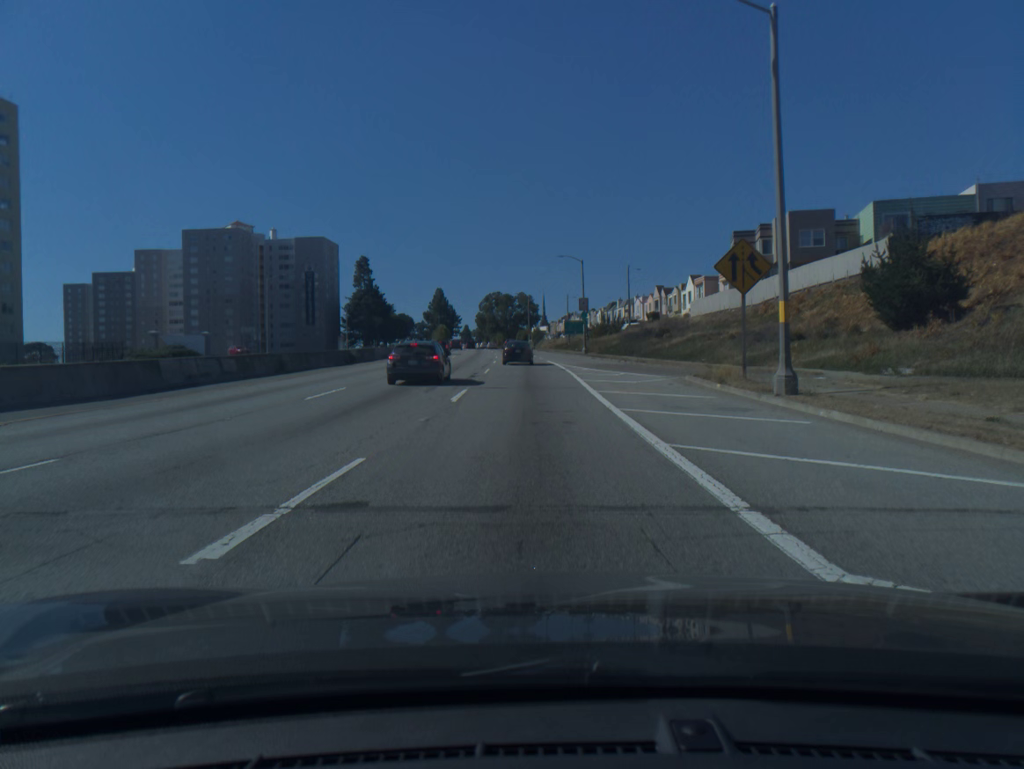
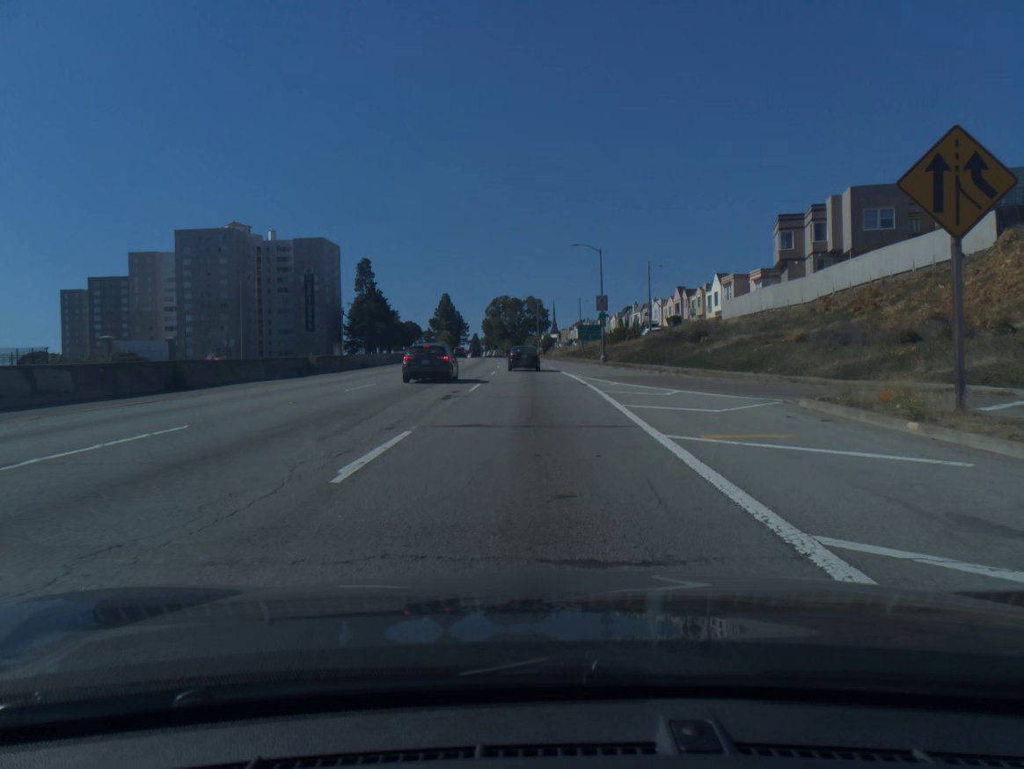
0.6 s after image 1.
(-0.1, +11.3) m; -1°
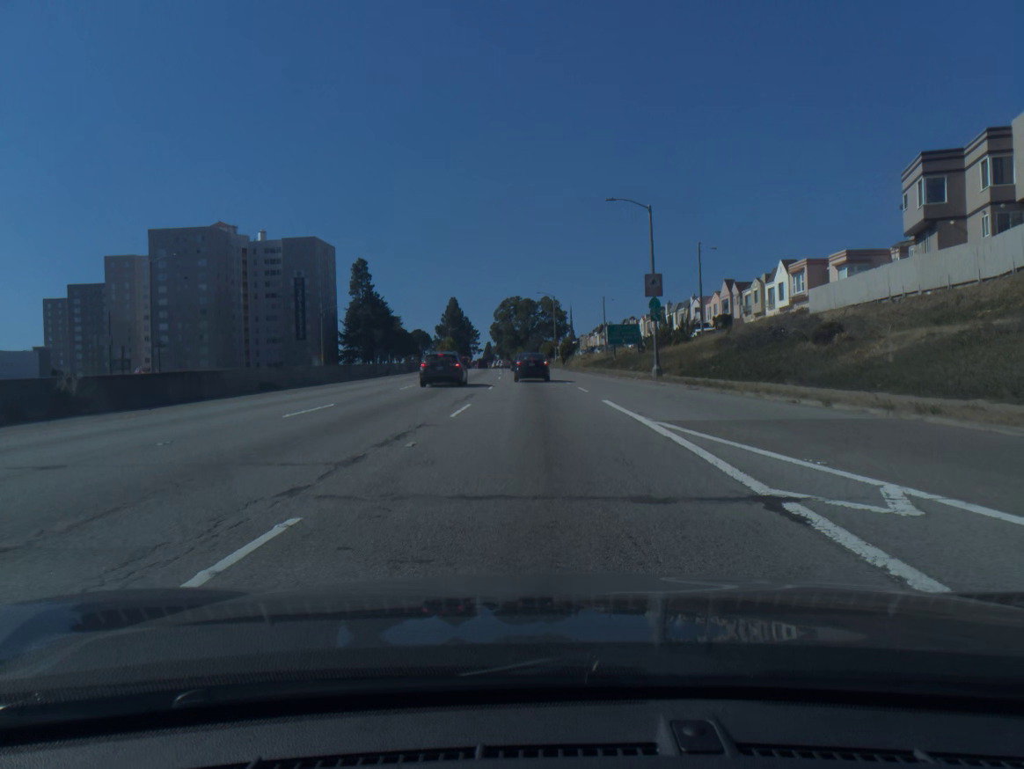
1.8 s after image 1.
(-0.2, +21.6) m; -1°
